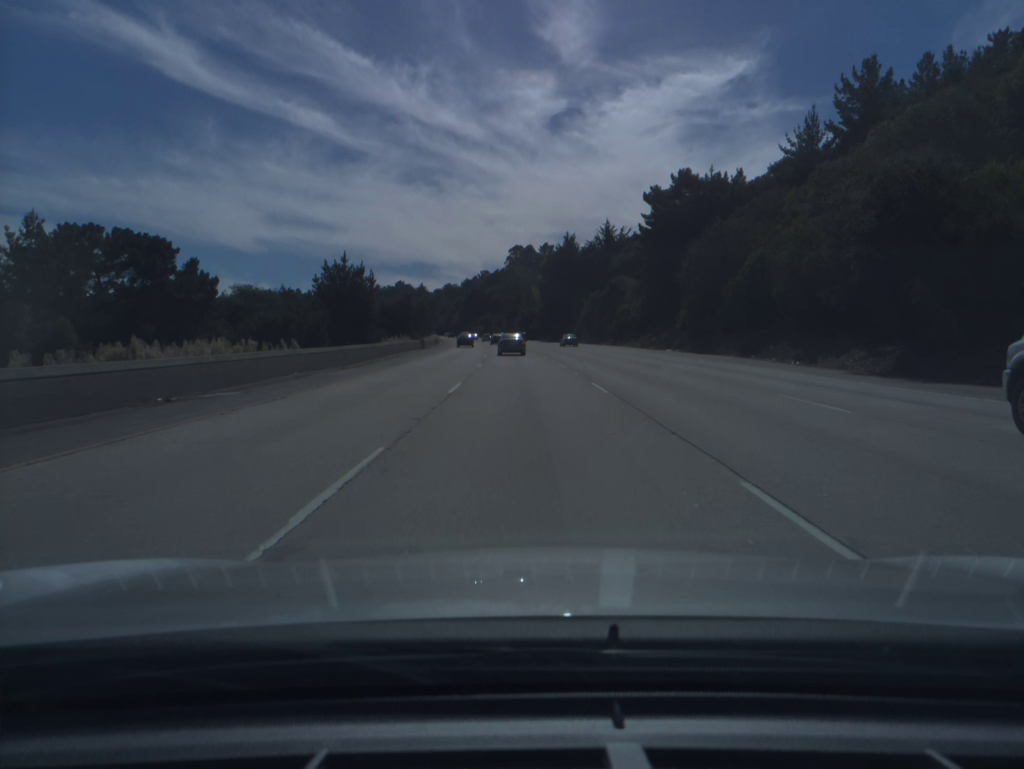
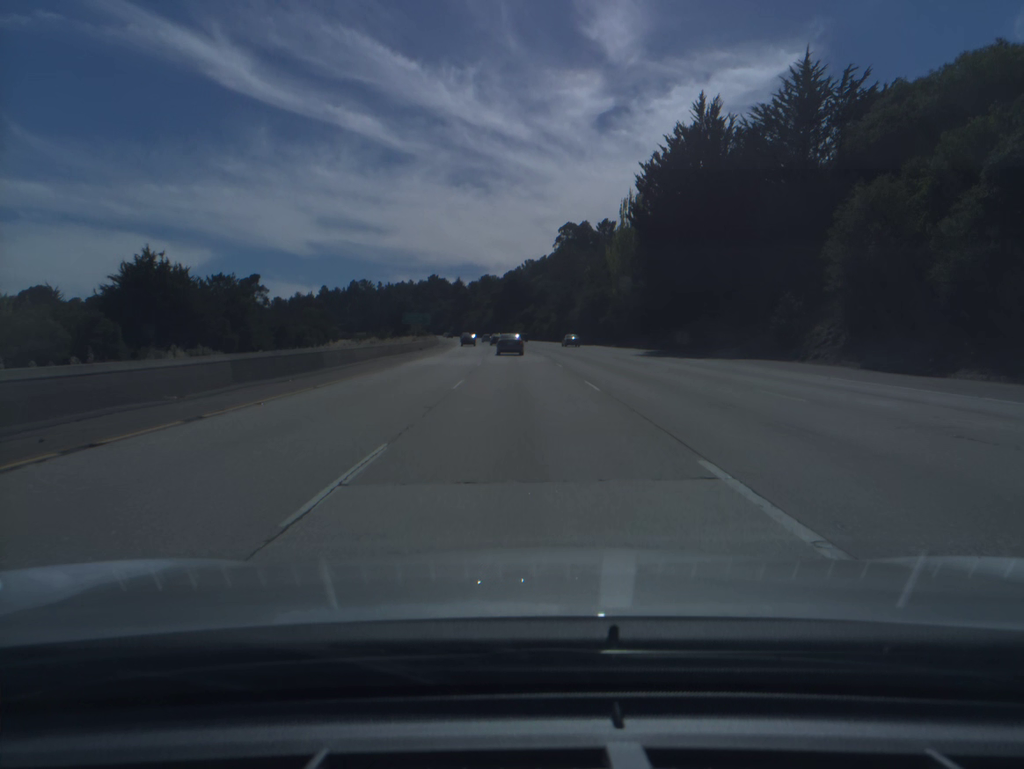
(-2.5, +85.7) m; -3°
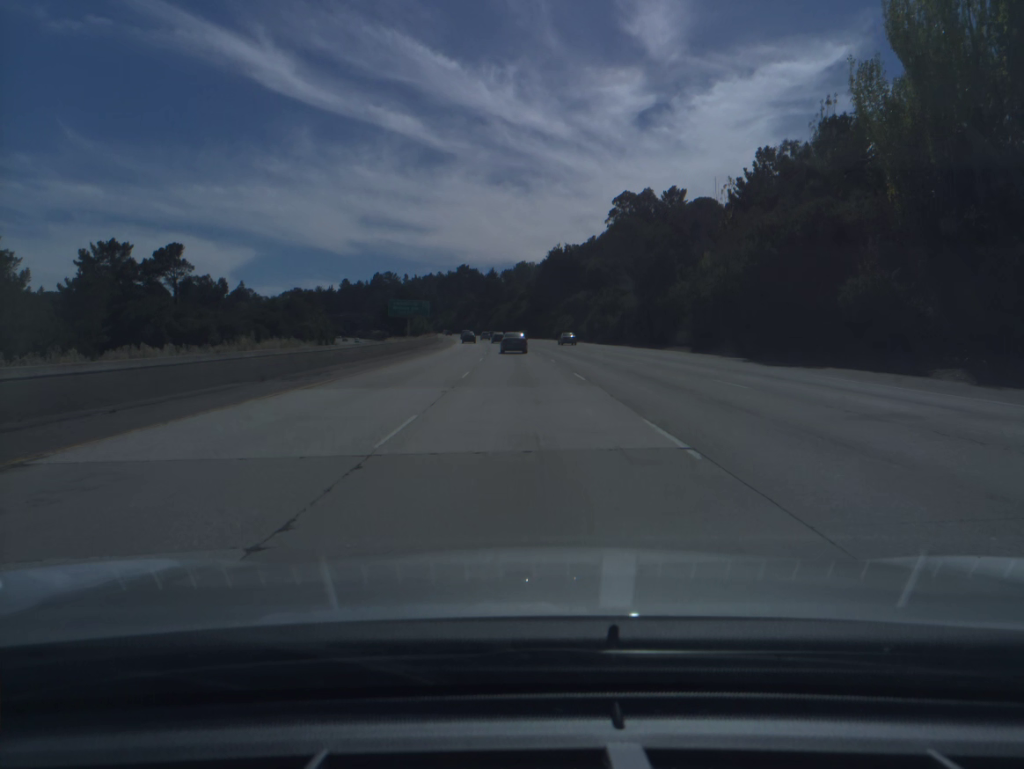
(-1.7, +69.0) m; -3°
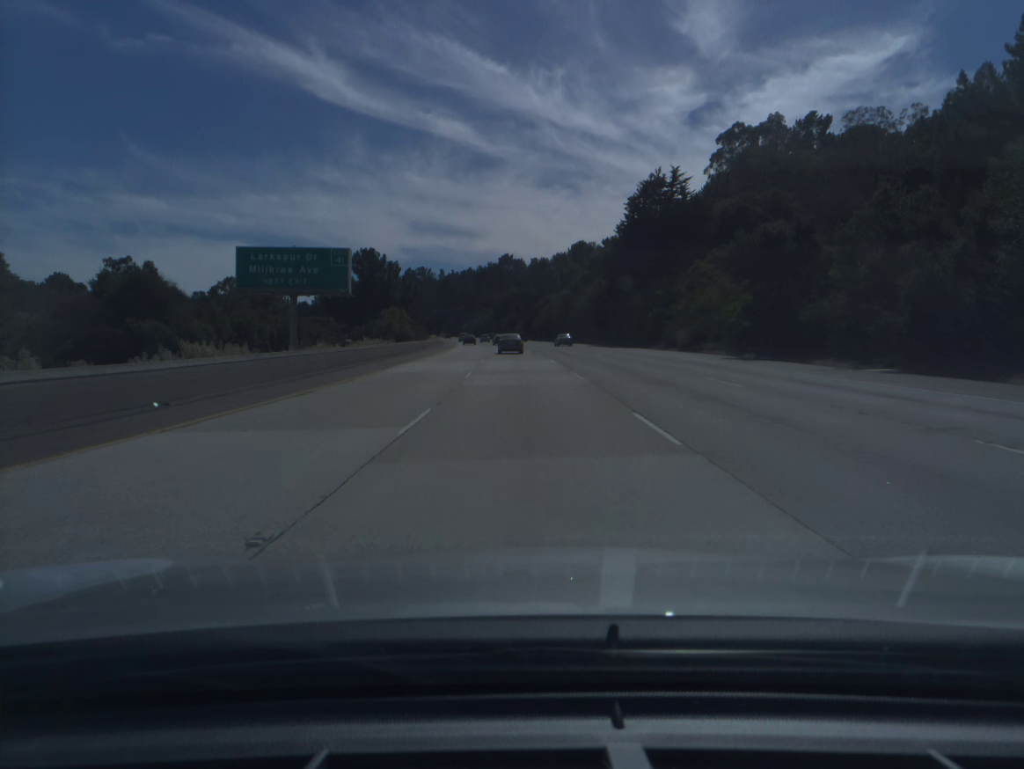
(-2.6, +86.5) m; -4°
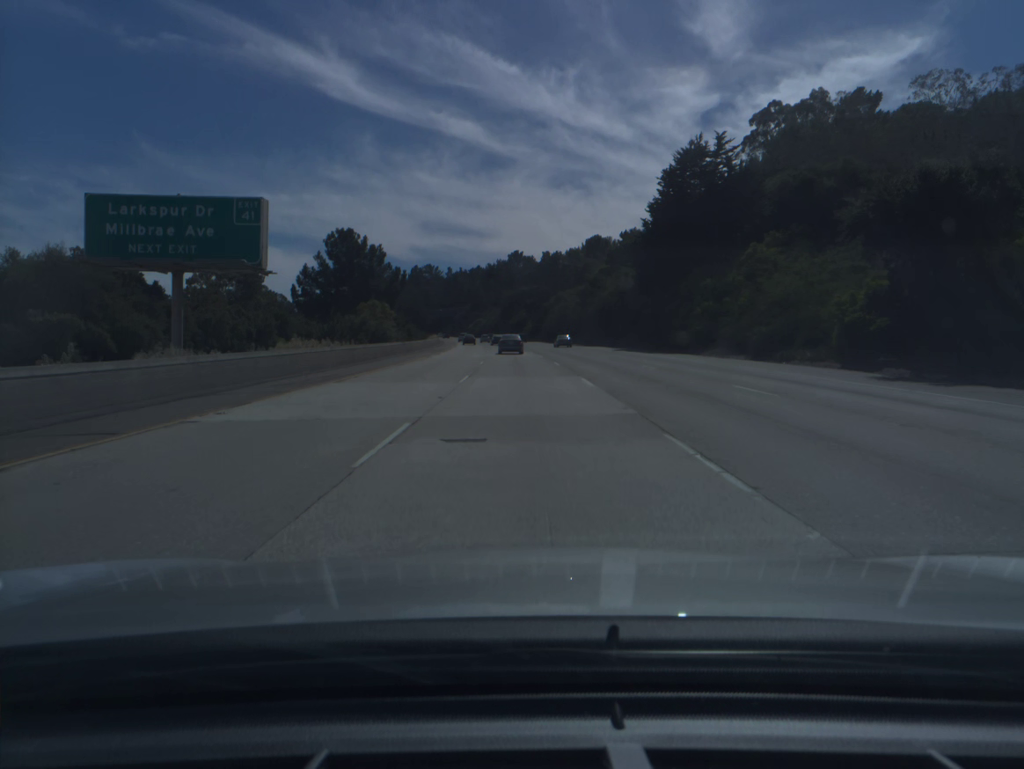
(-0.1, +17.4) m; -1°
